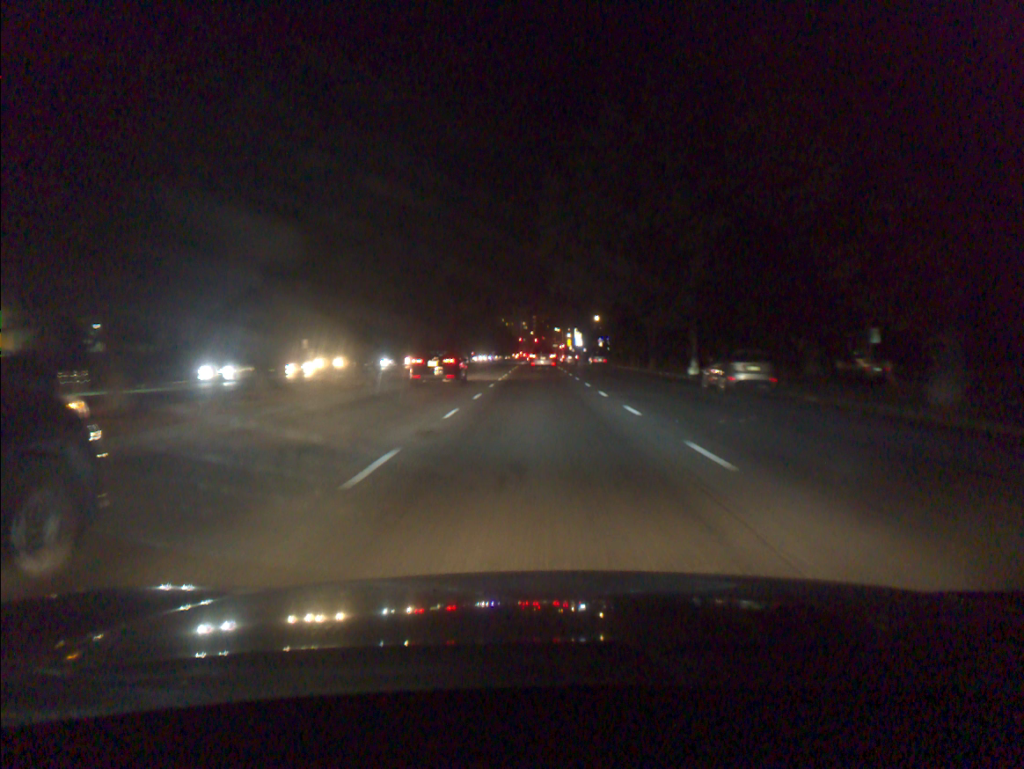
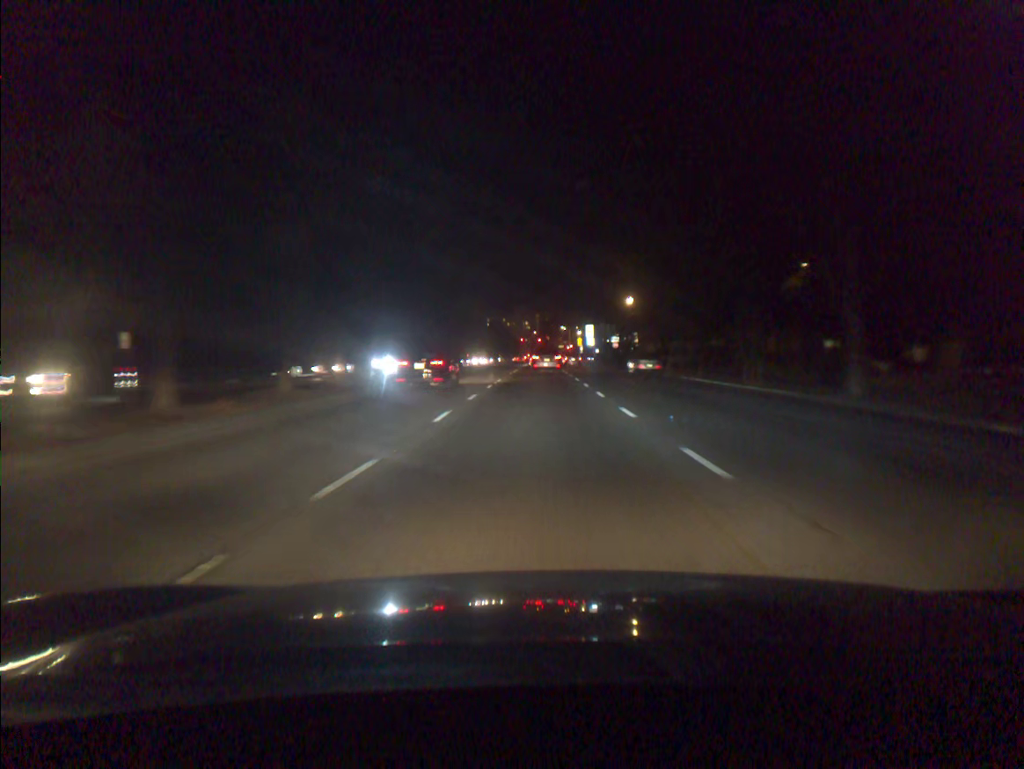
(-0.1, +36.5) m; -1°
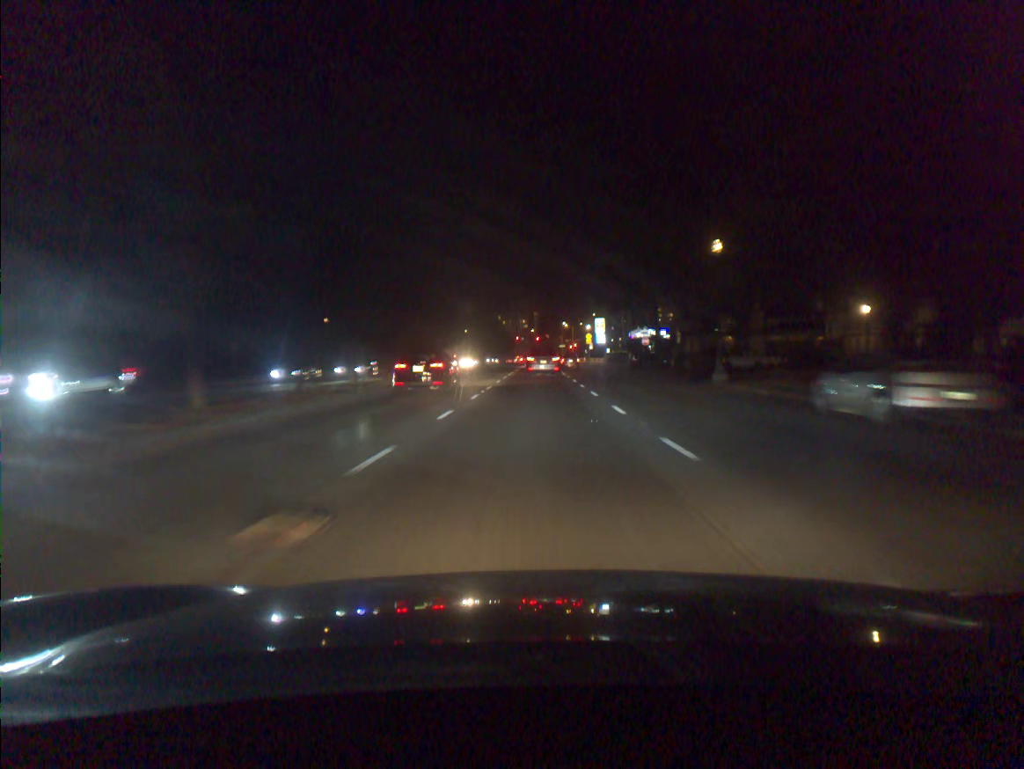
(0.0, +35.3) m; 0°
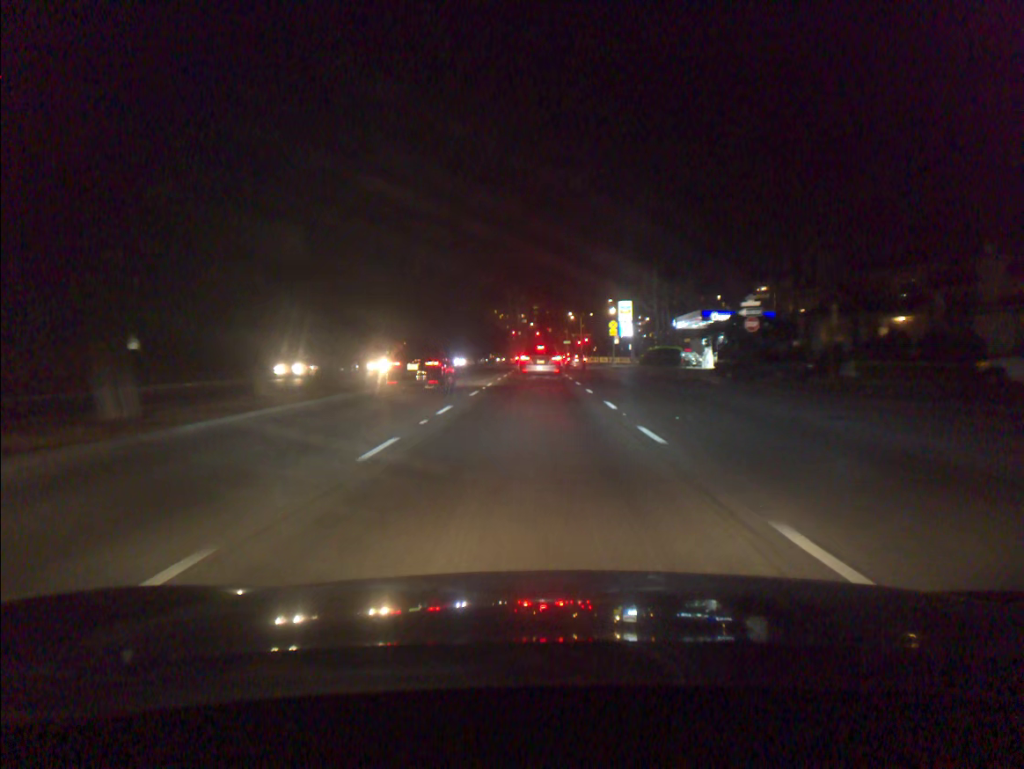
(-0.1, +41.6) m; 0°
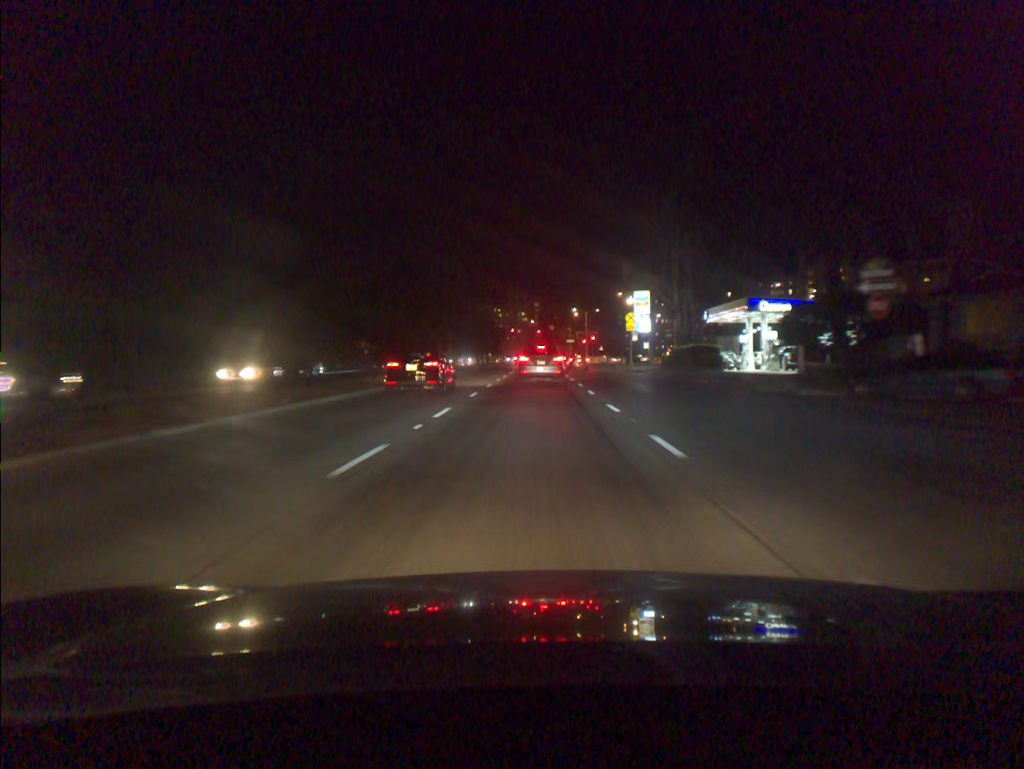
(0.0, +15.6) m; 0°
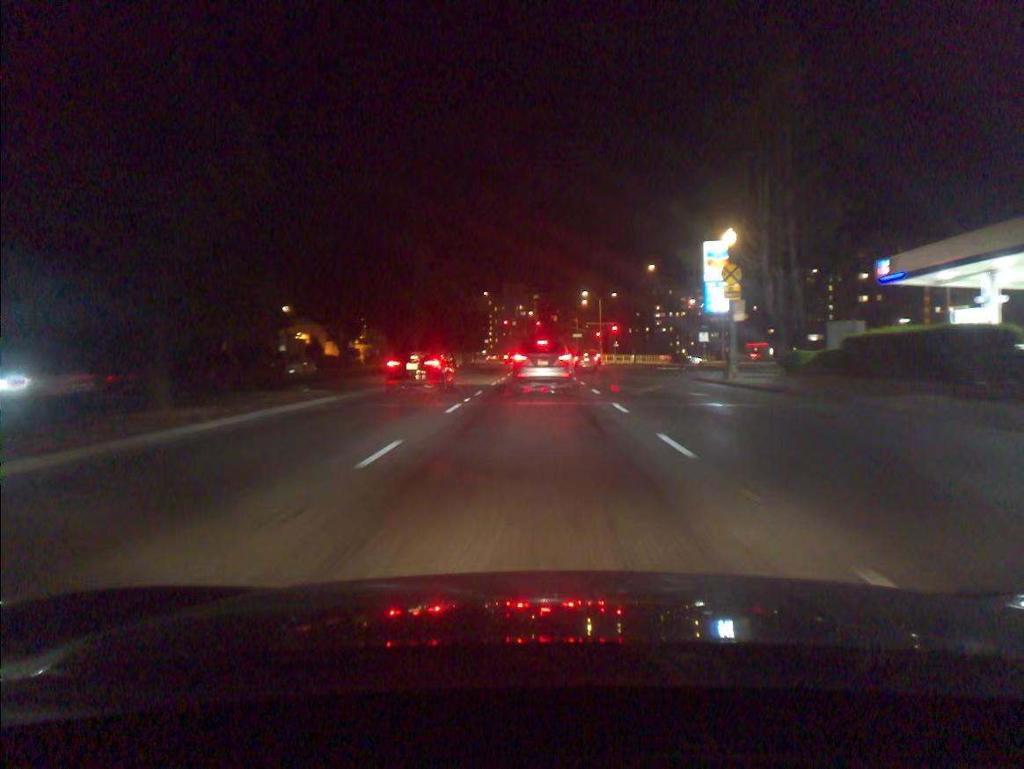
(-0.2, +36.3) m; 0°
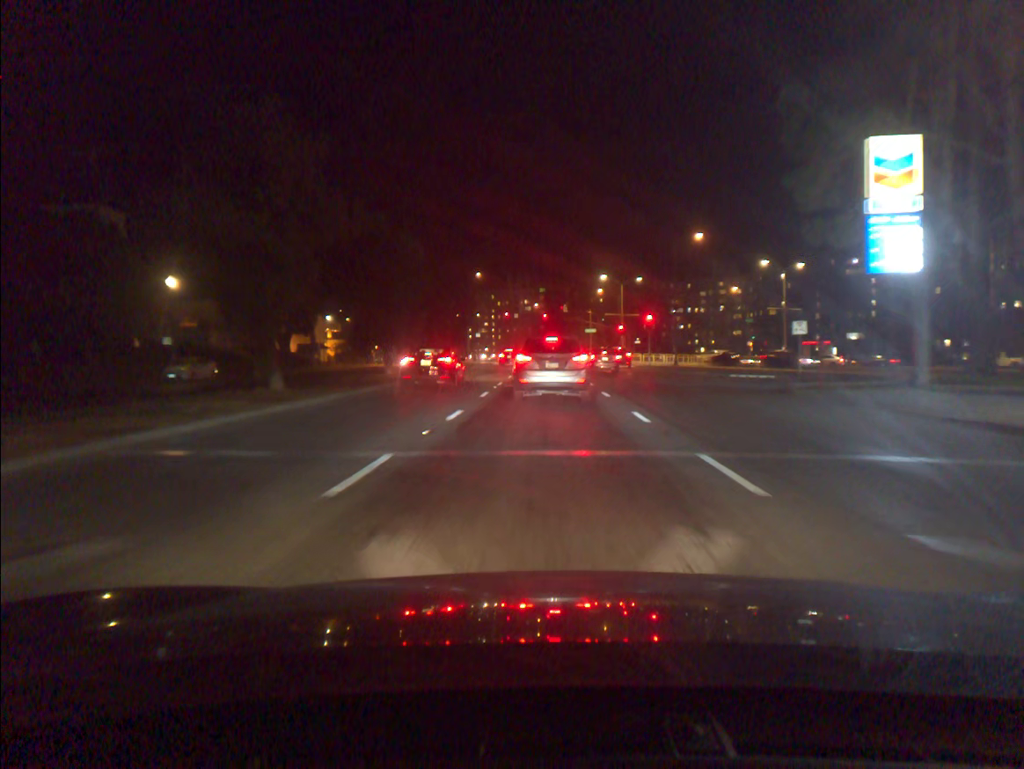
(-0.2, +24.2) m; -1°
